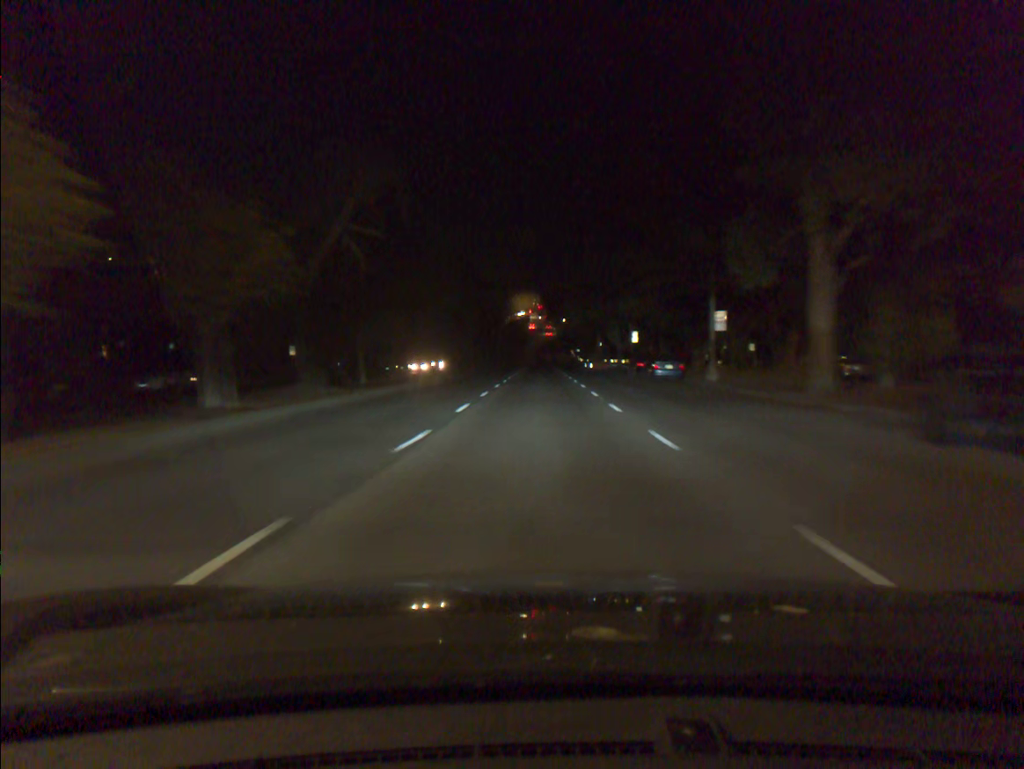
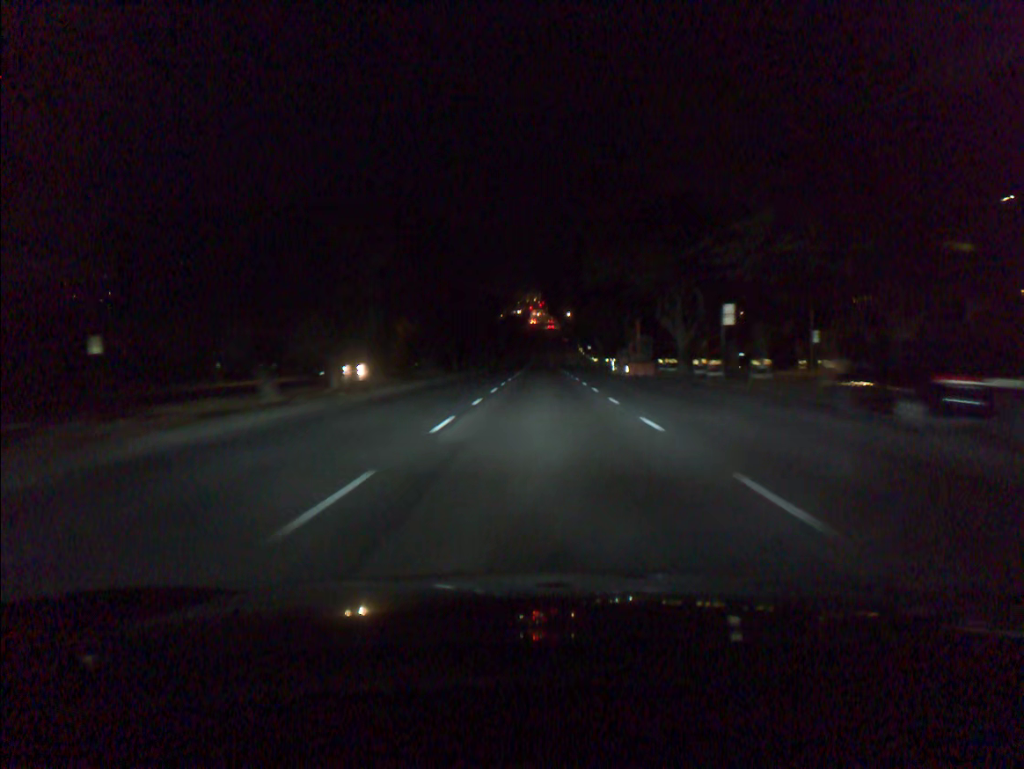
(0.0, +34.2) m; 0°
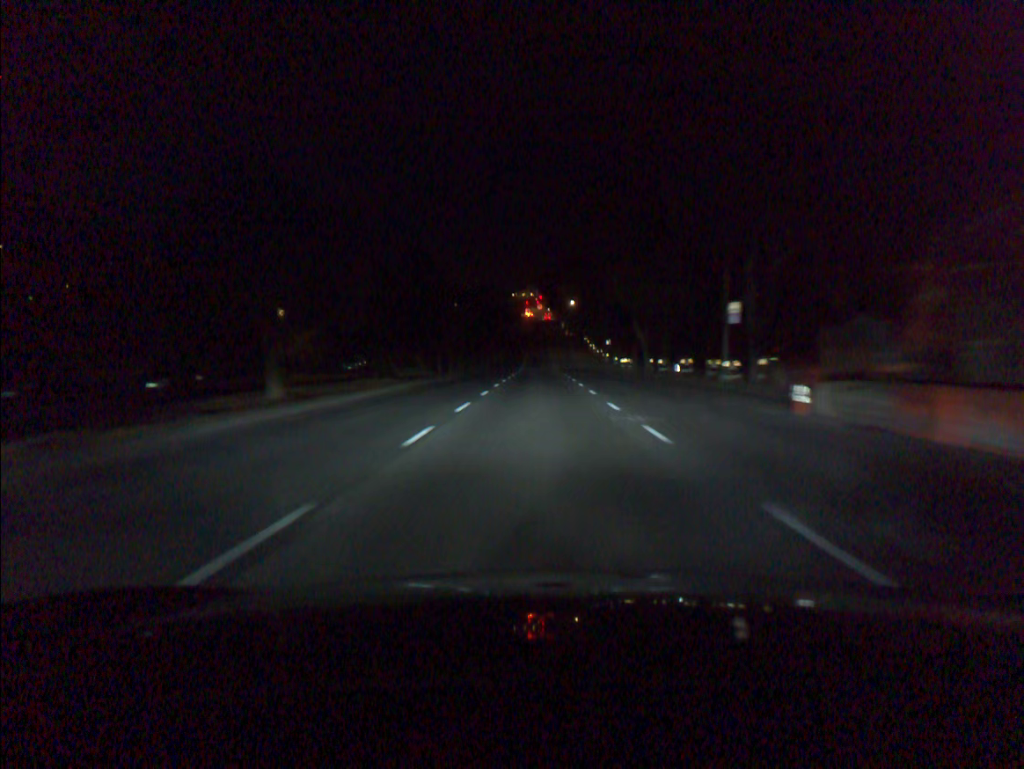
(+0.1, +45.6) m; 0°
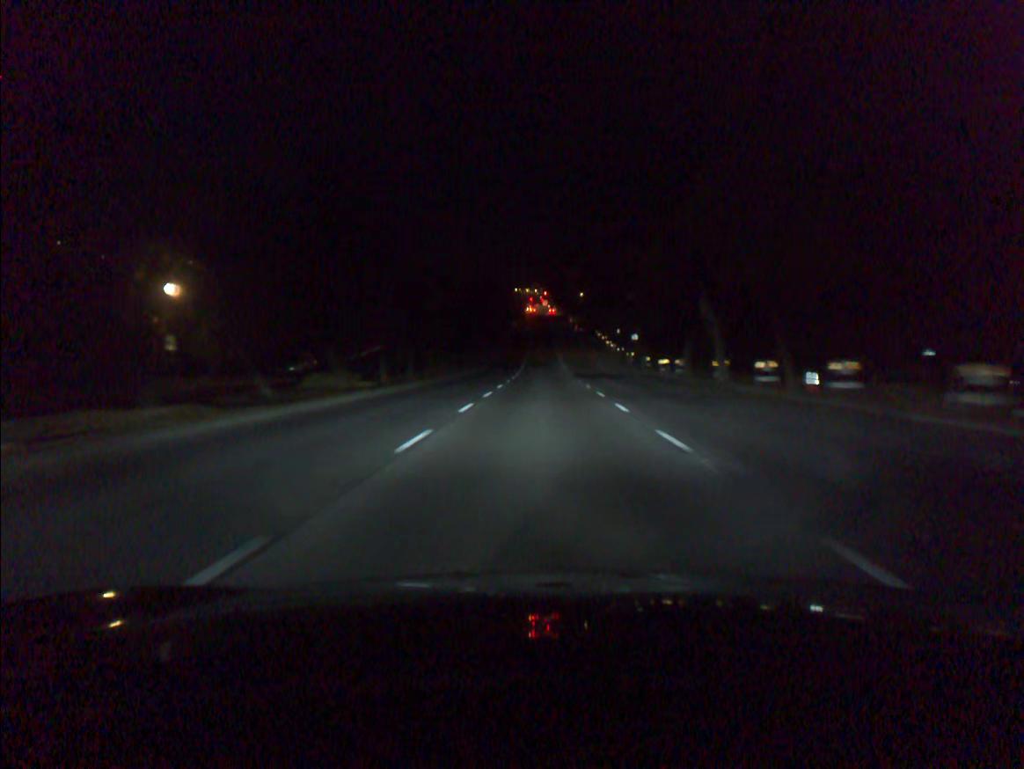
(0.0, +22.7) m; 0°
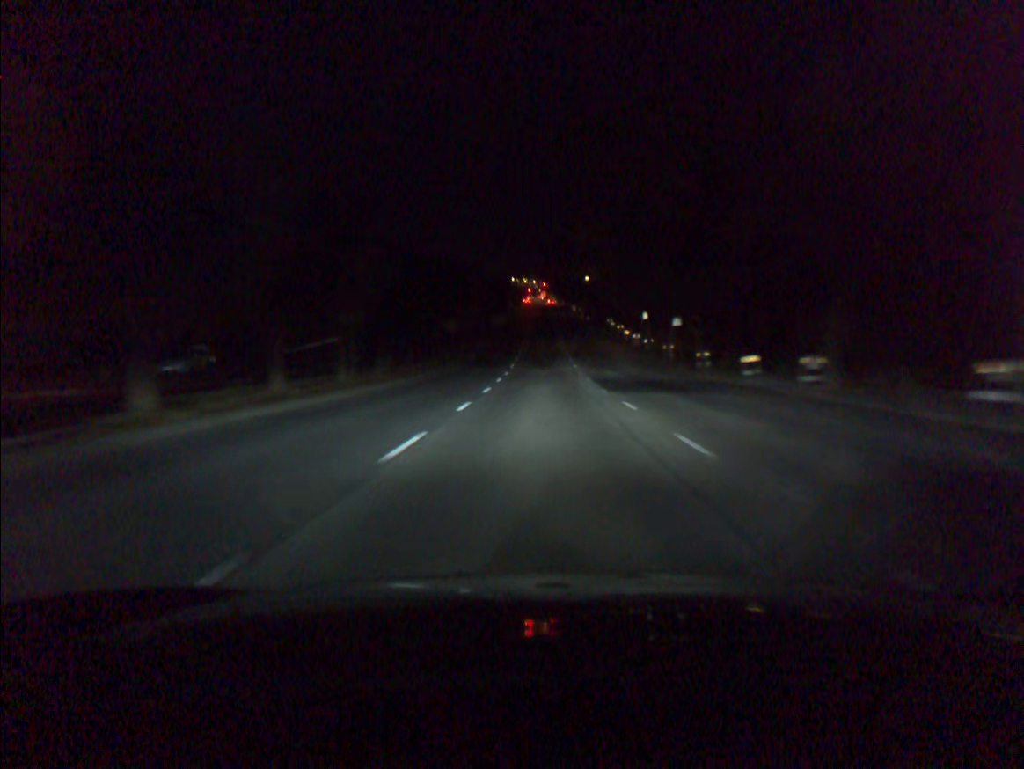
(0.0, +22.8) m; 0°
